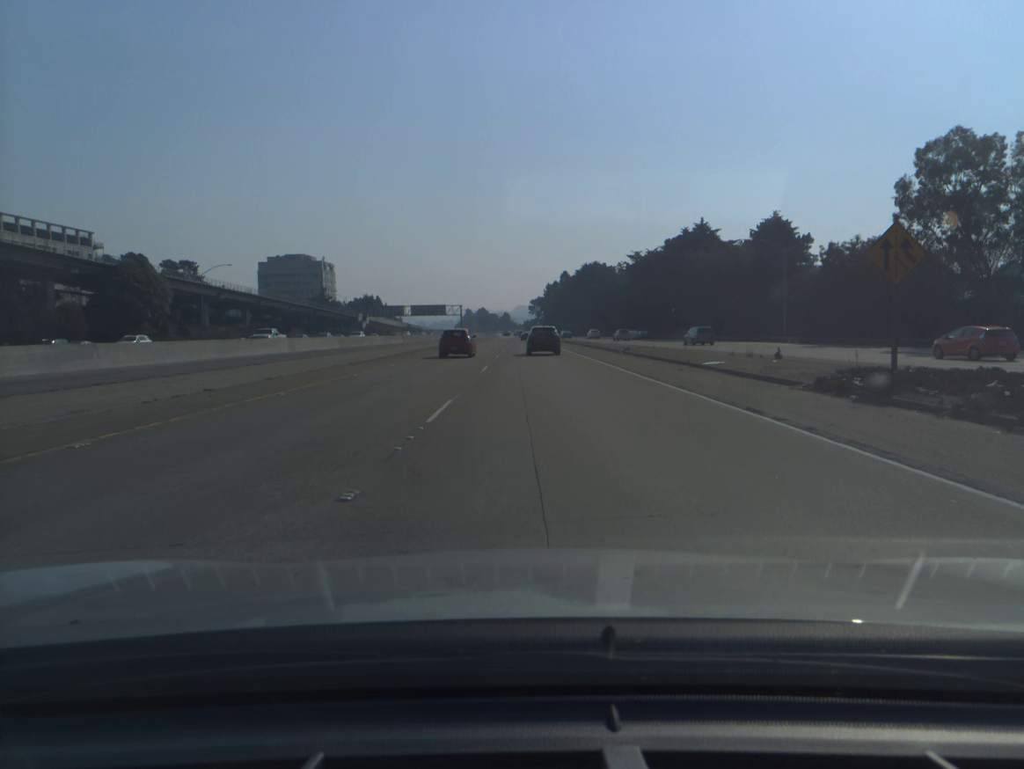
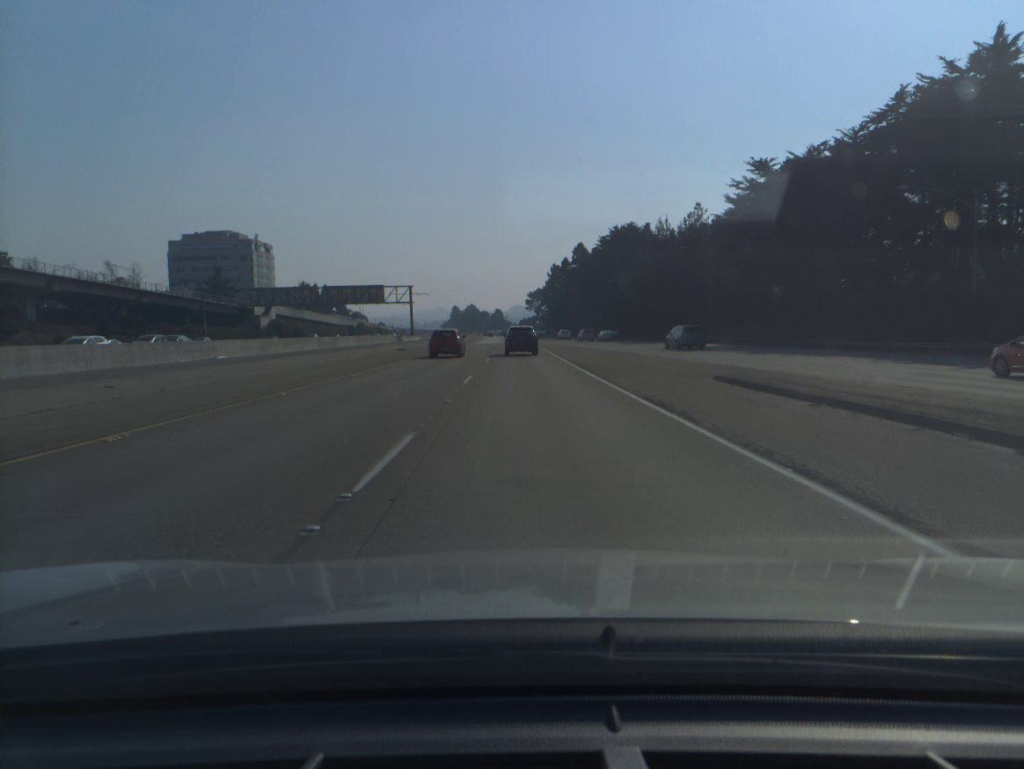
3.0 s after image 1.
(0.0, +93.7) m; 0°
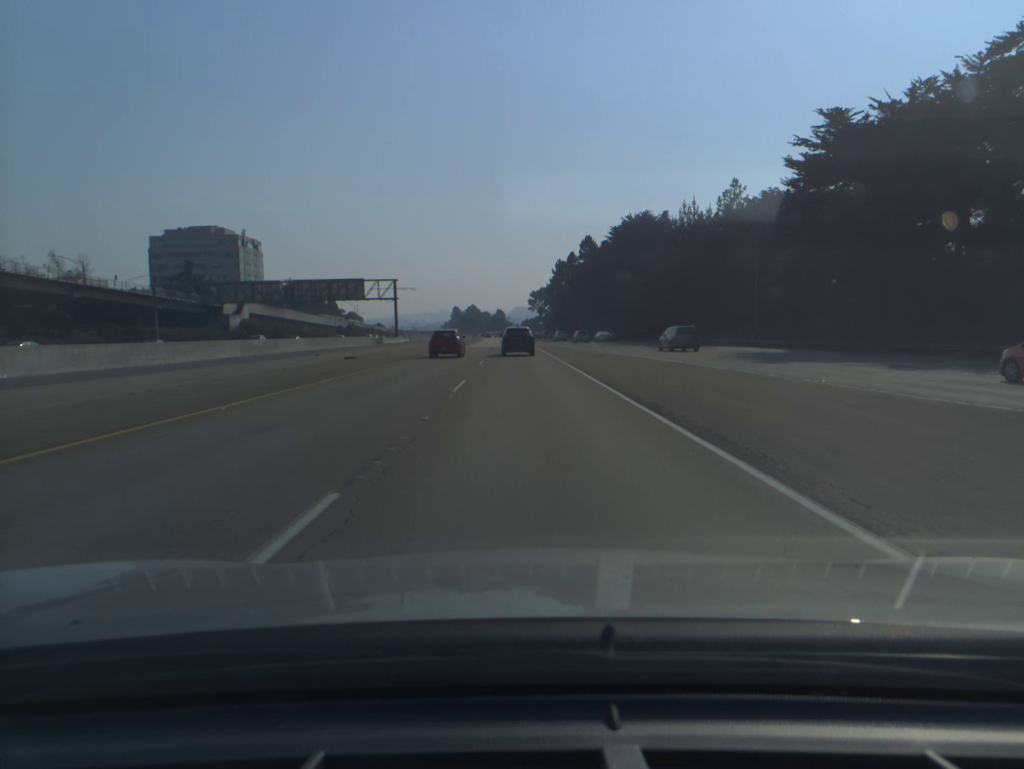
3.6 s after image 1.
(0.0, +18.3) m; 0°
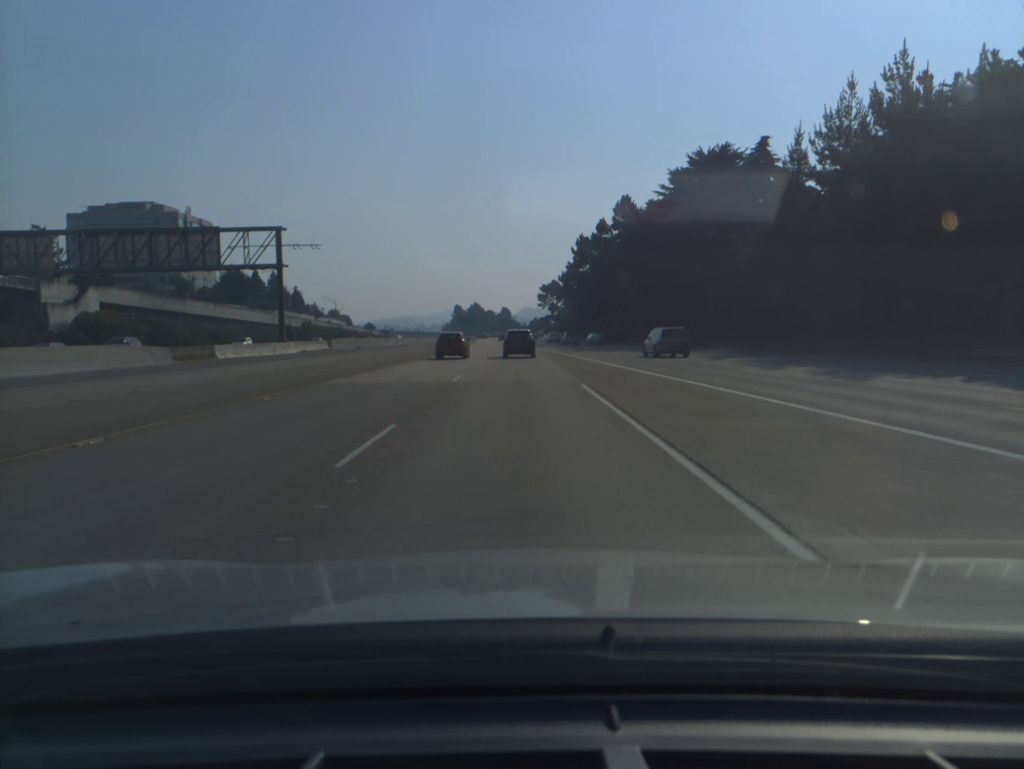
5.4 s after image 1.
(-0.2, +54.8) m; -1°
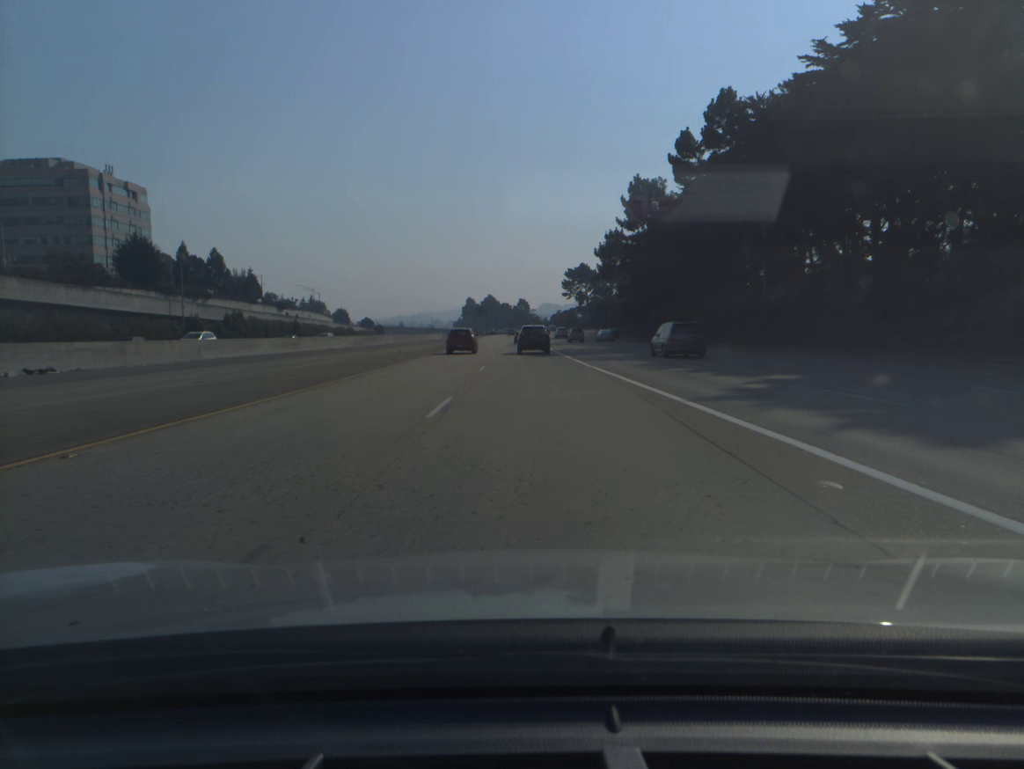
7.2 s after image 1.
(-0.5, +54.5) m; -1°
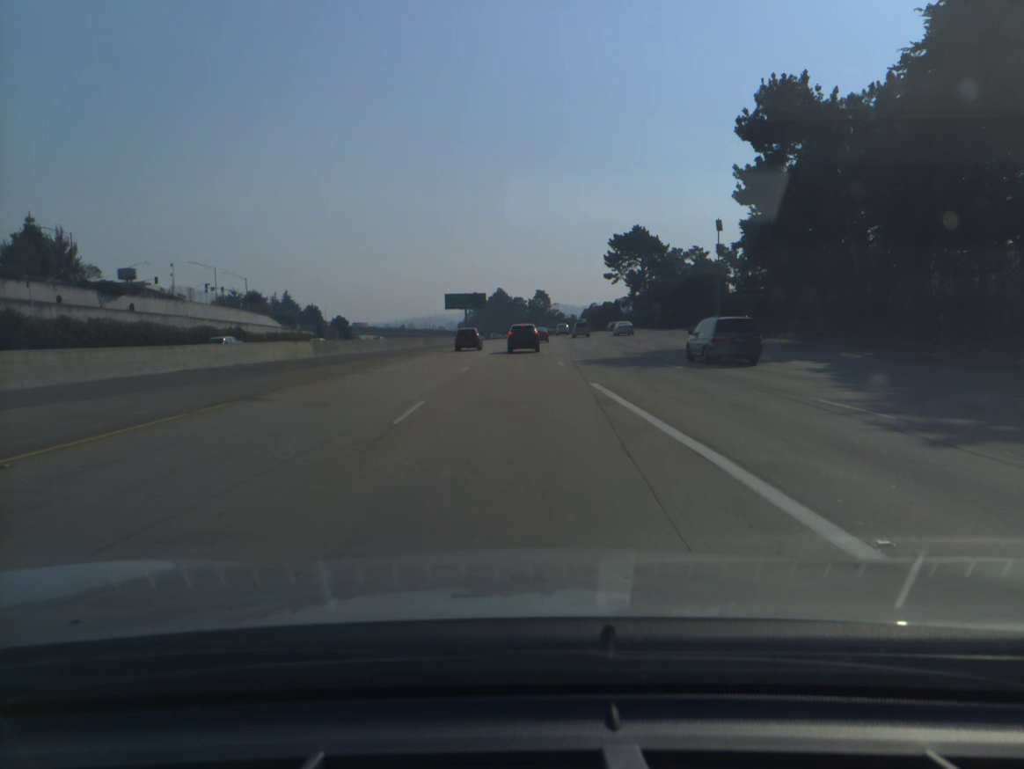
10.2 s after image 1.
(-0.8, +88.4) m; -1°
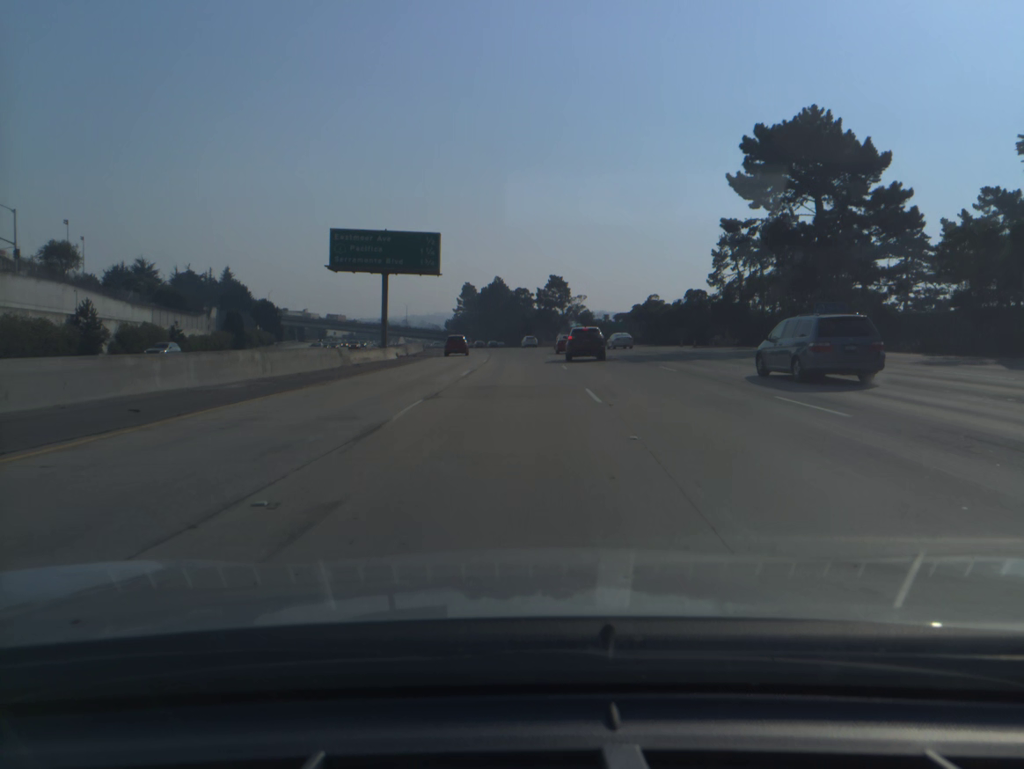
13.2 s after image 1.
(-0.6, +87.7) m; 0°
